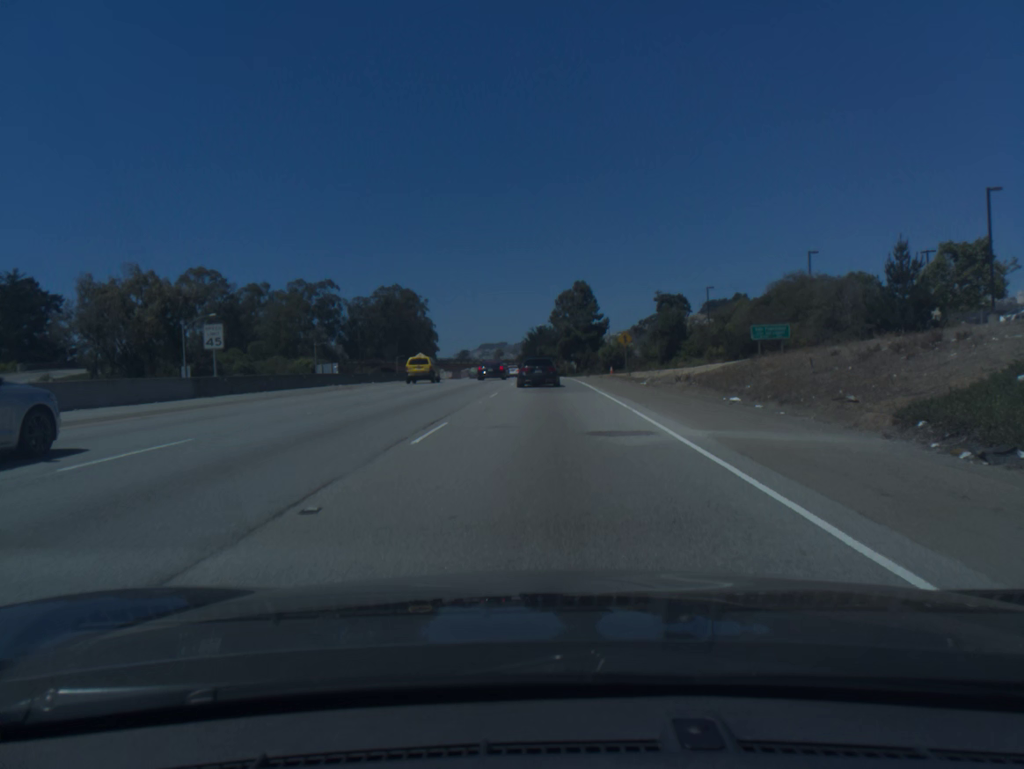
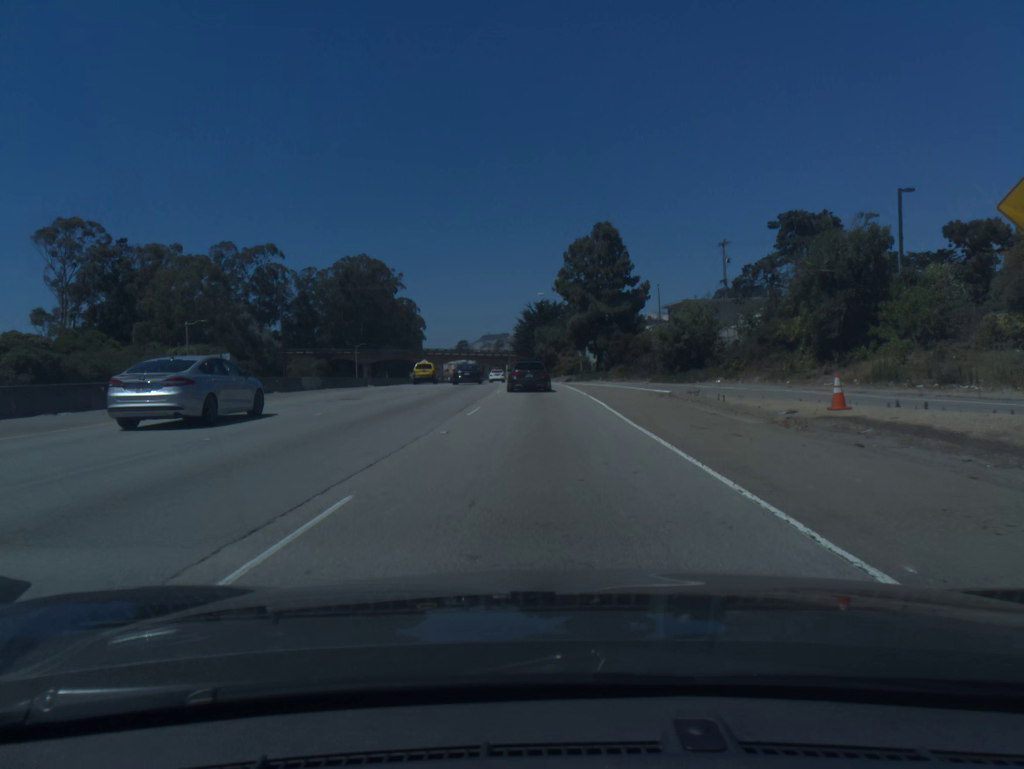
(-0.1, +51.1) m; 0°
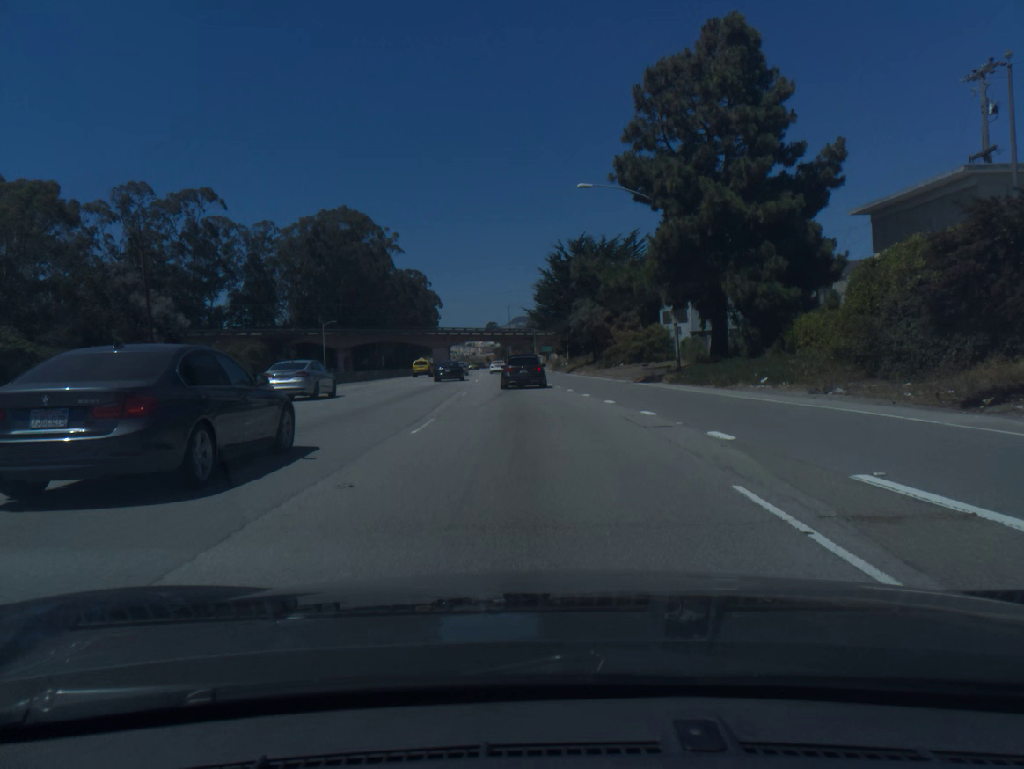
(-0.8, +49.7) m; -2°
